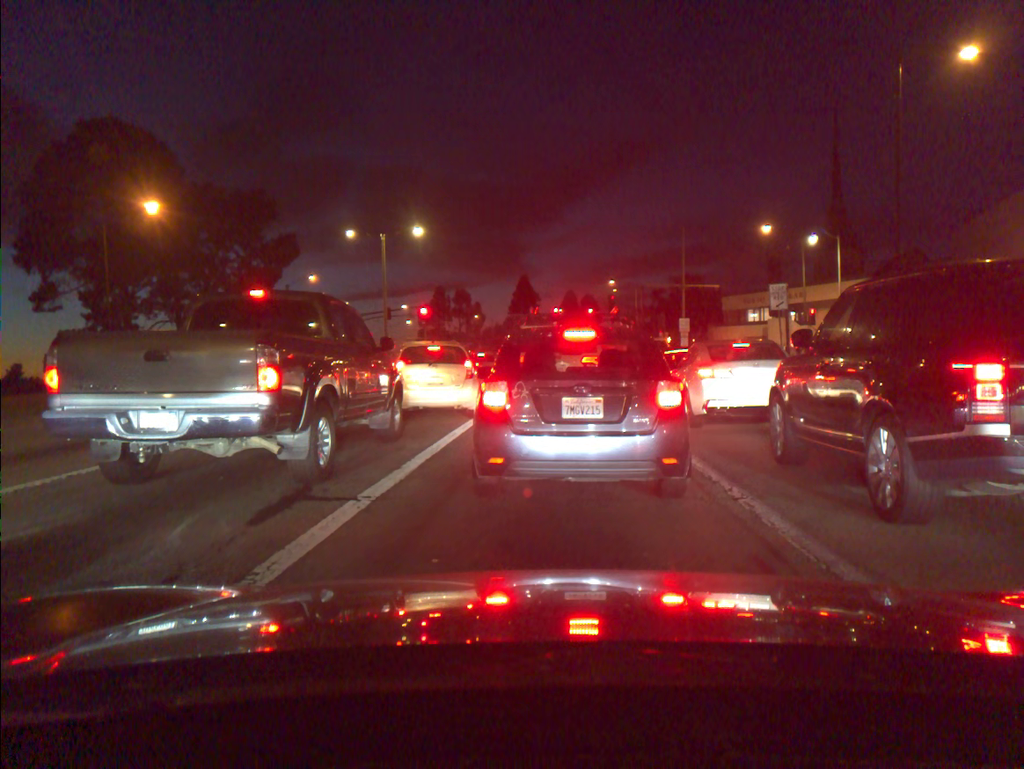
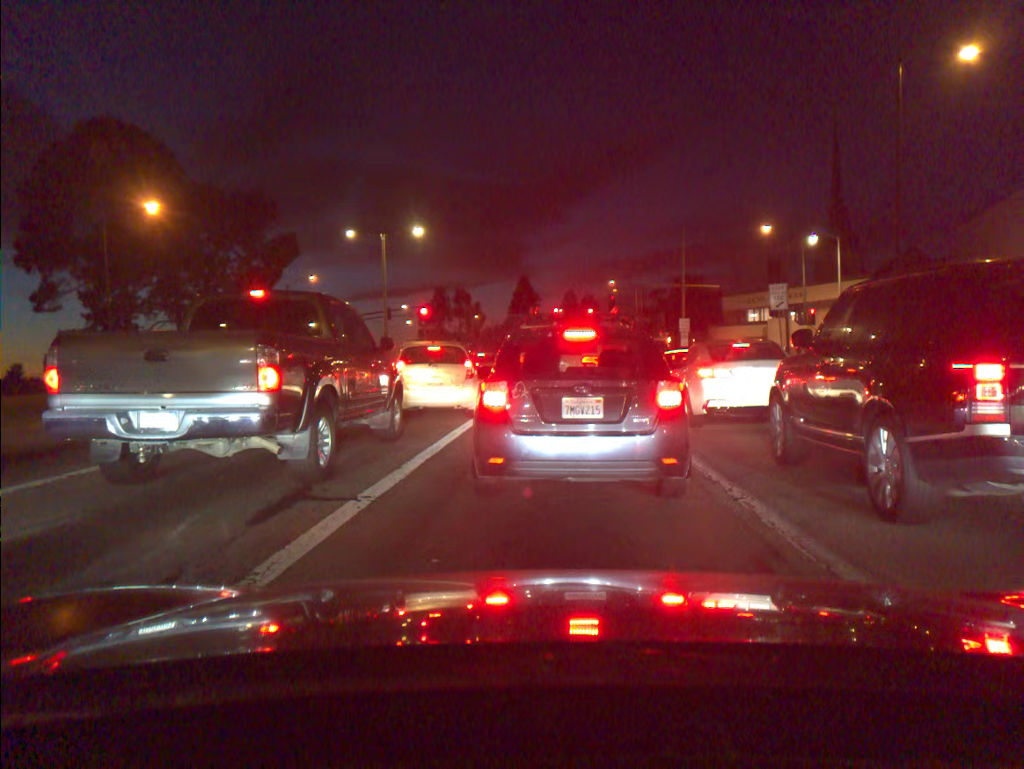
(-0.1, 0.0) m; 0°
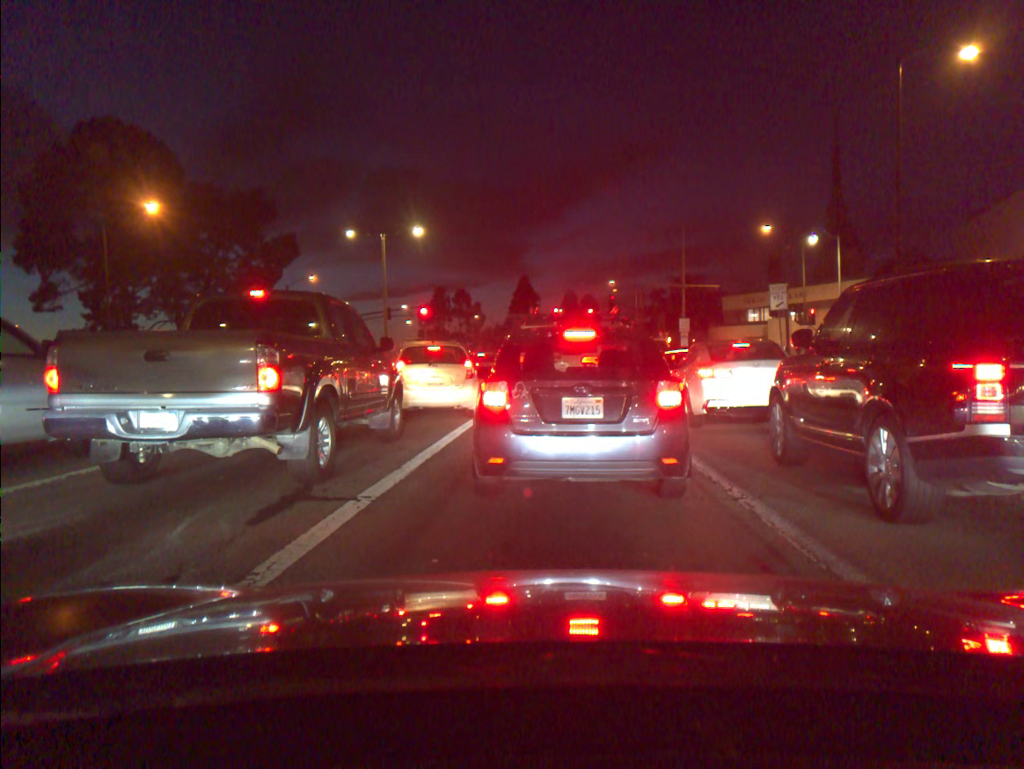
(0.0, 0.0) m; 0°
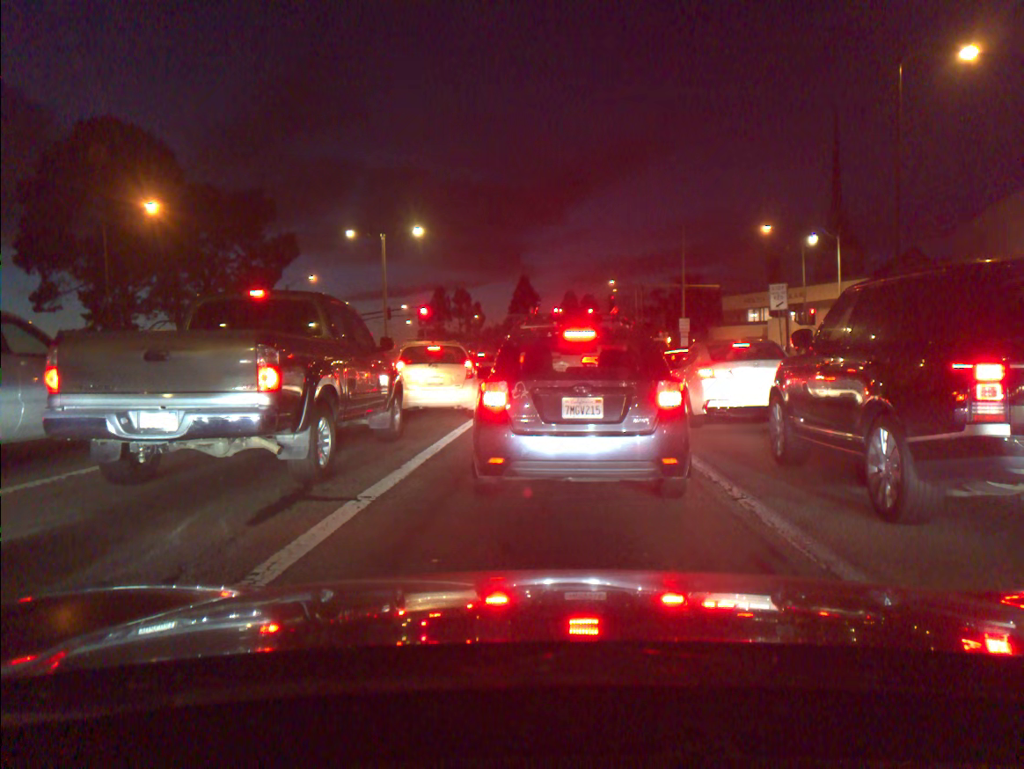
(0.0, 0.0) m; 0°
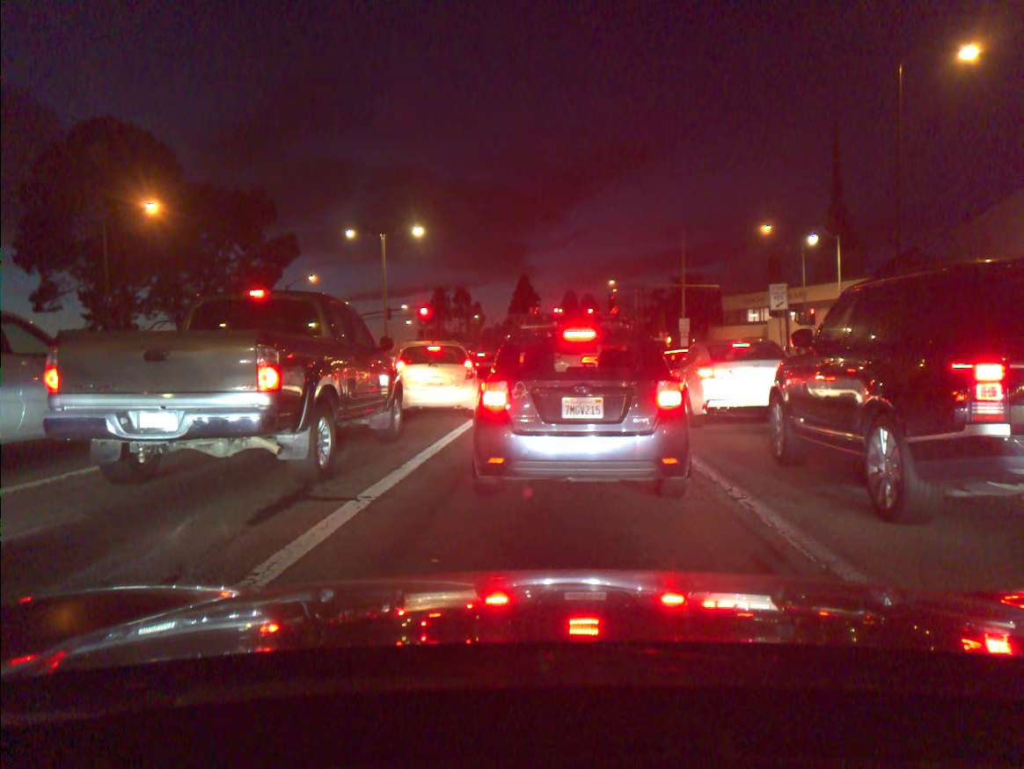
(0.0, 0.0) m; 0°
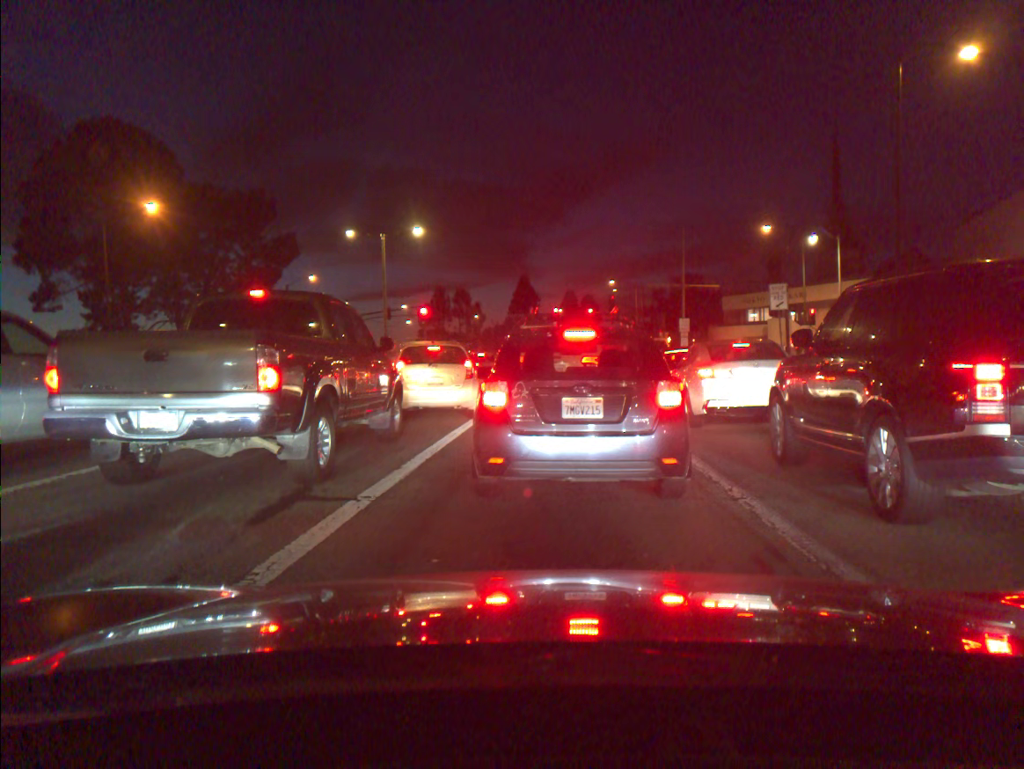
(0.0, +0.1) m; 0°
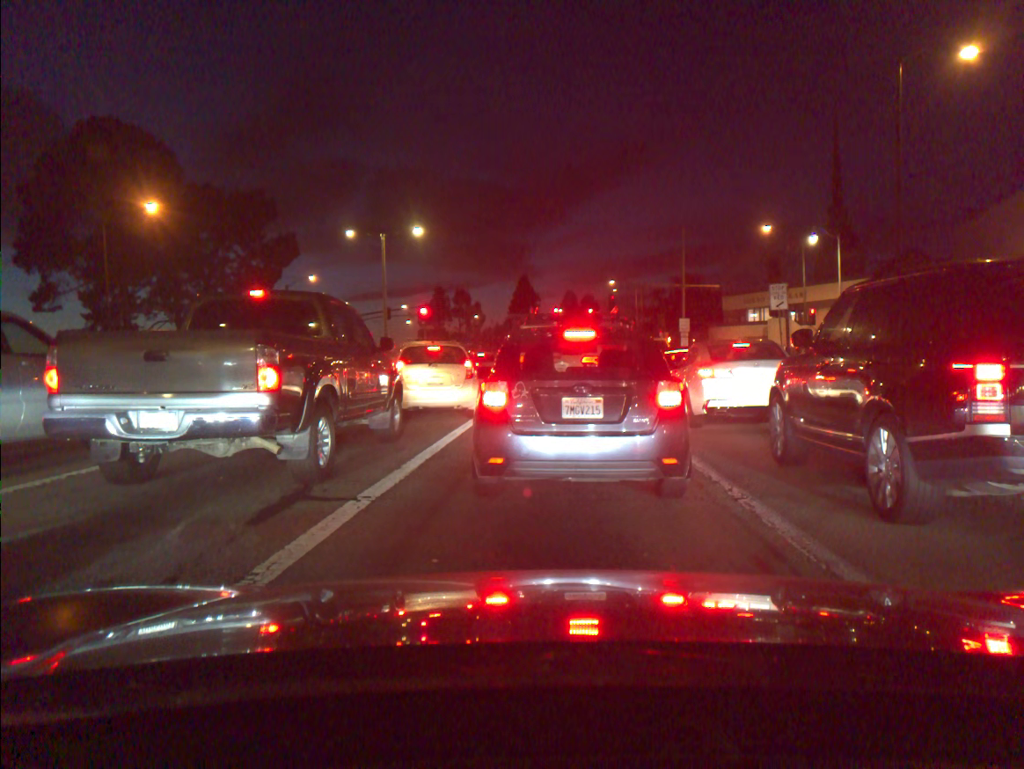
(0.0, 0.0) m; 0°
